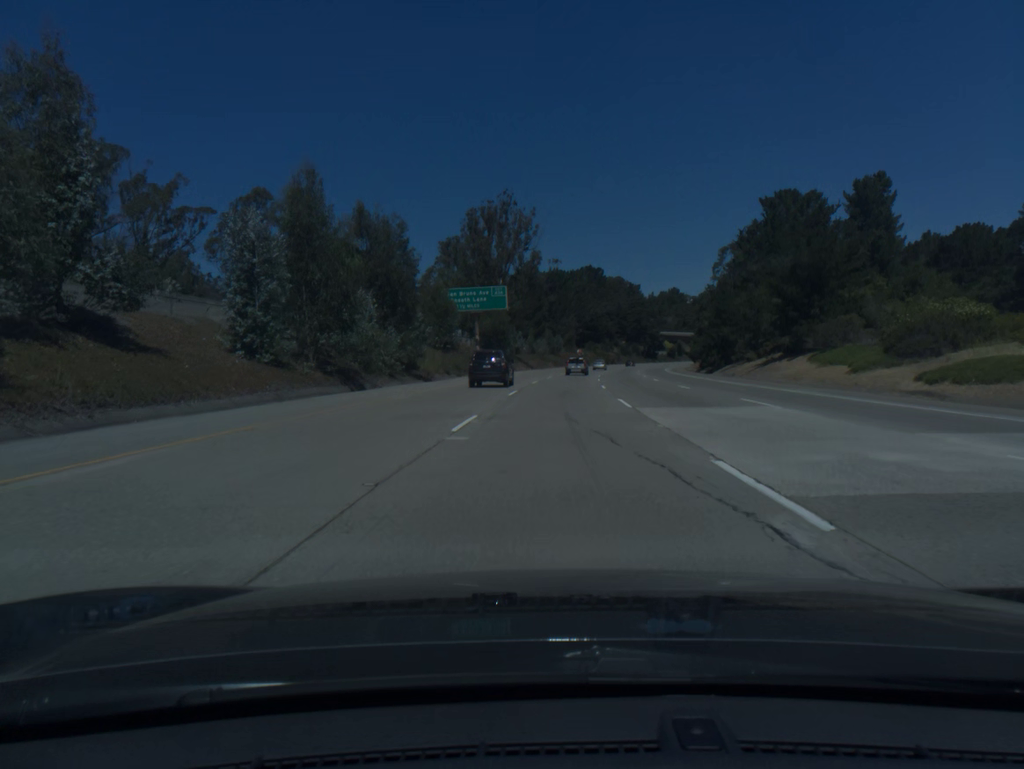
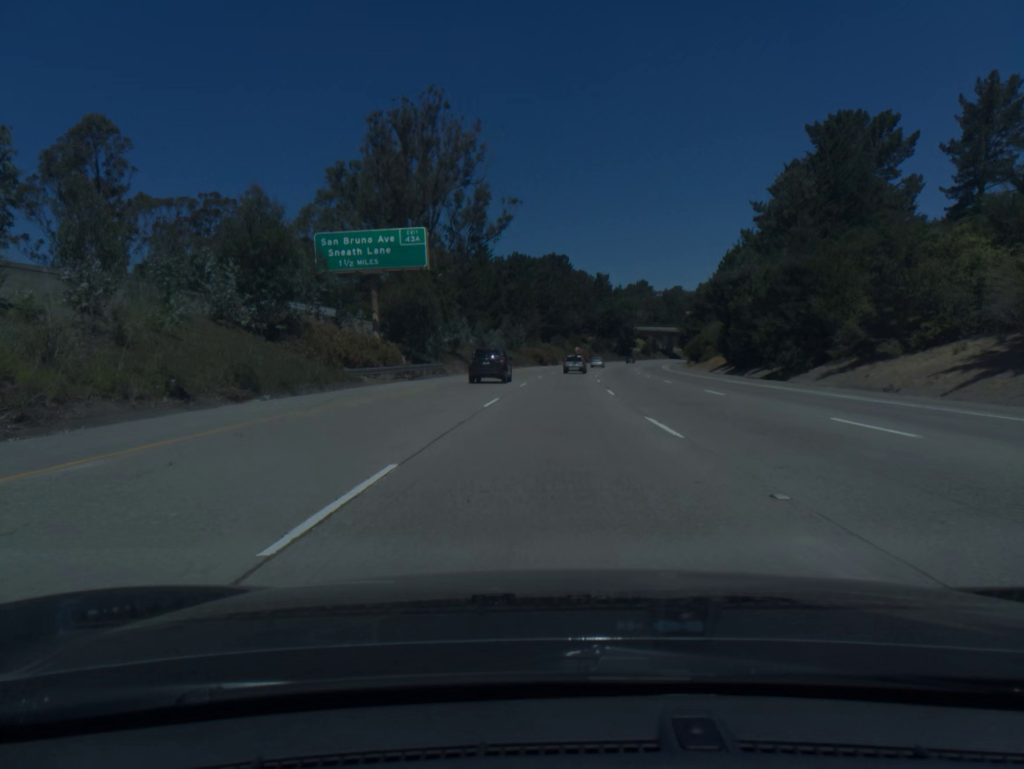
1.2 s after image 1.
(+0.9, +37.5) m; +3°
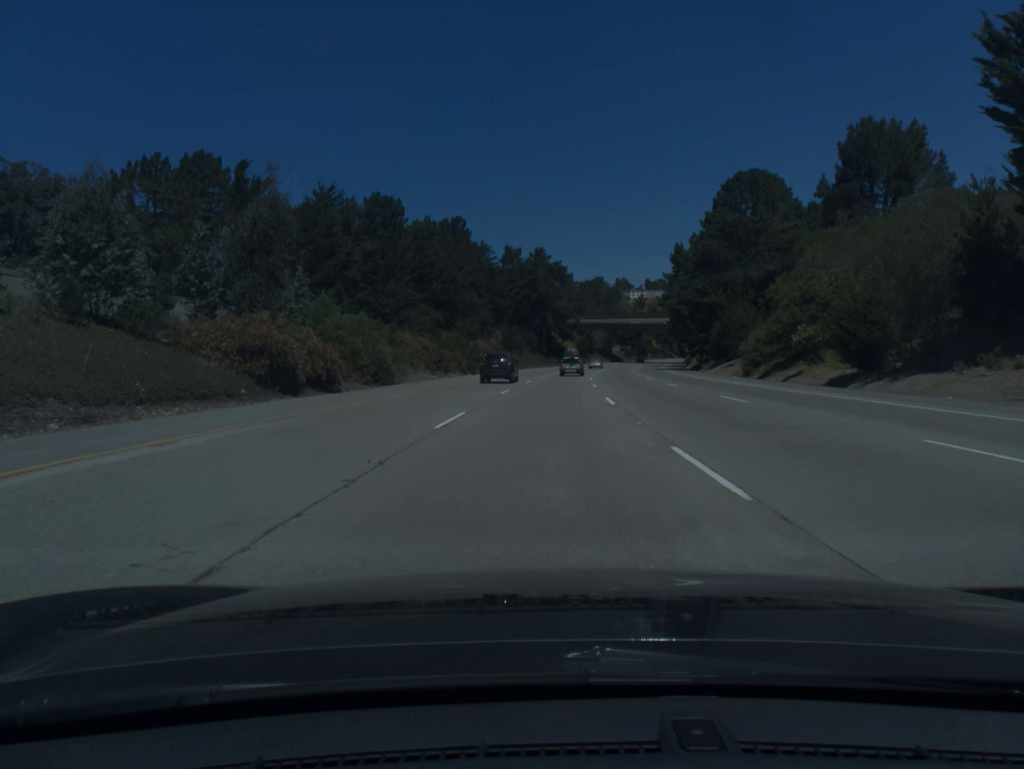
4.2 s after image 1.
(+5.7, +93.0) m; +7°
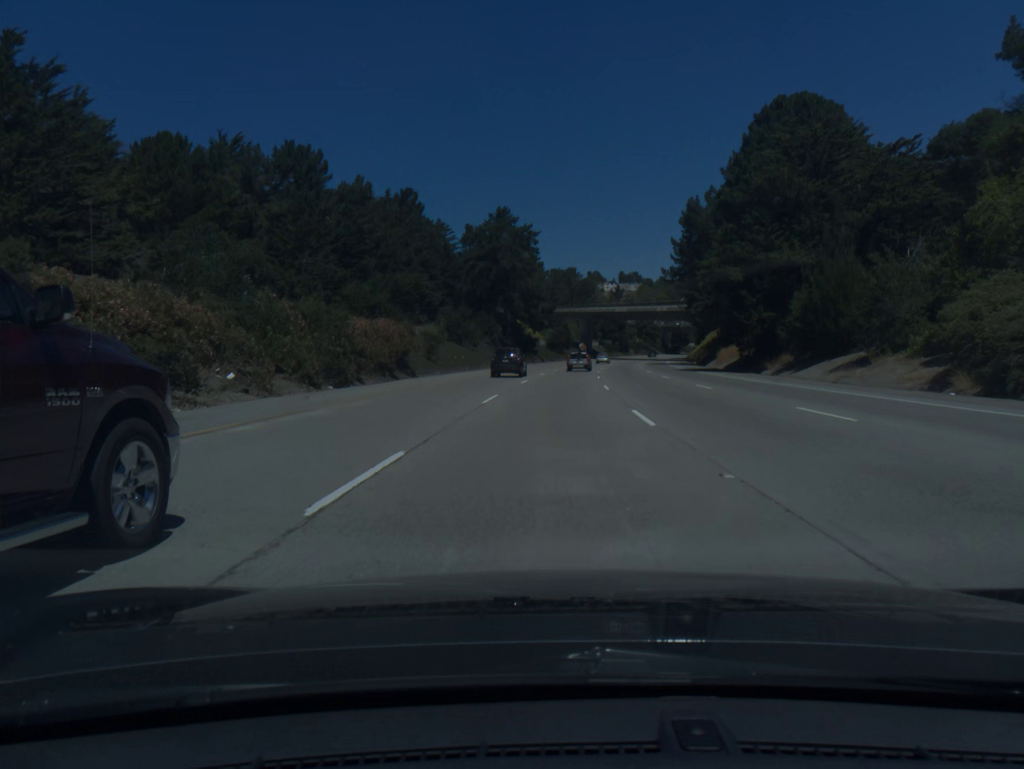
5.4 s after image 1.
(+0.7, +37.0) m; +2°
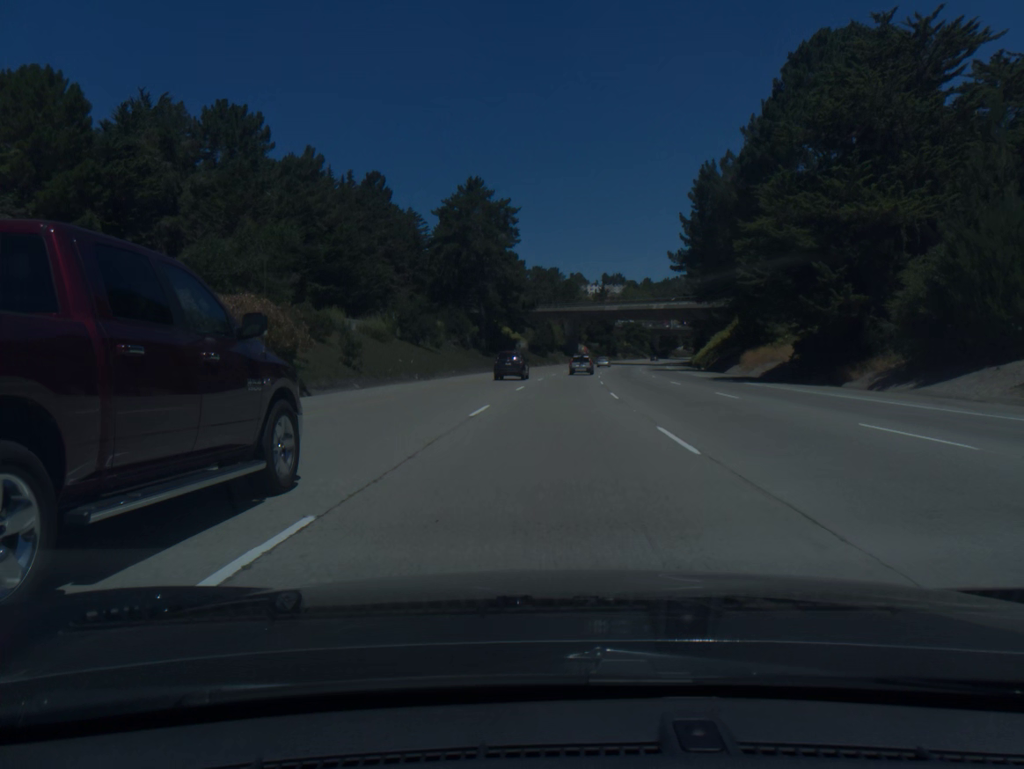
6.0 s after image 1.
(+0.2, +18.4) m; +1°
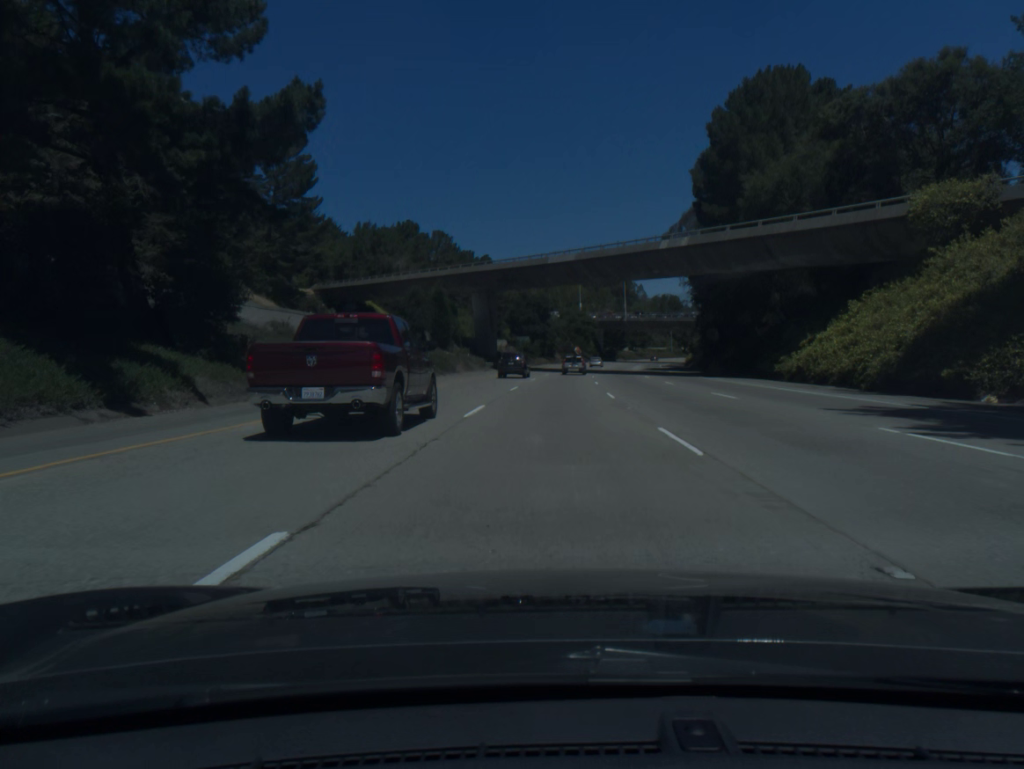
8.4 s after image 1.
(+3.7, +73.3) m; +6°
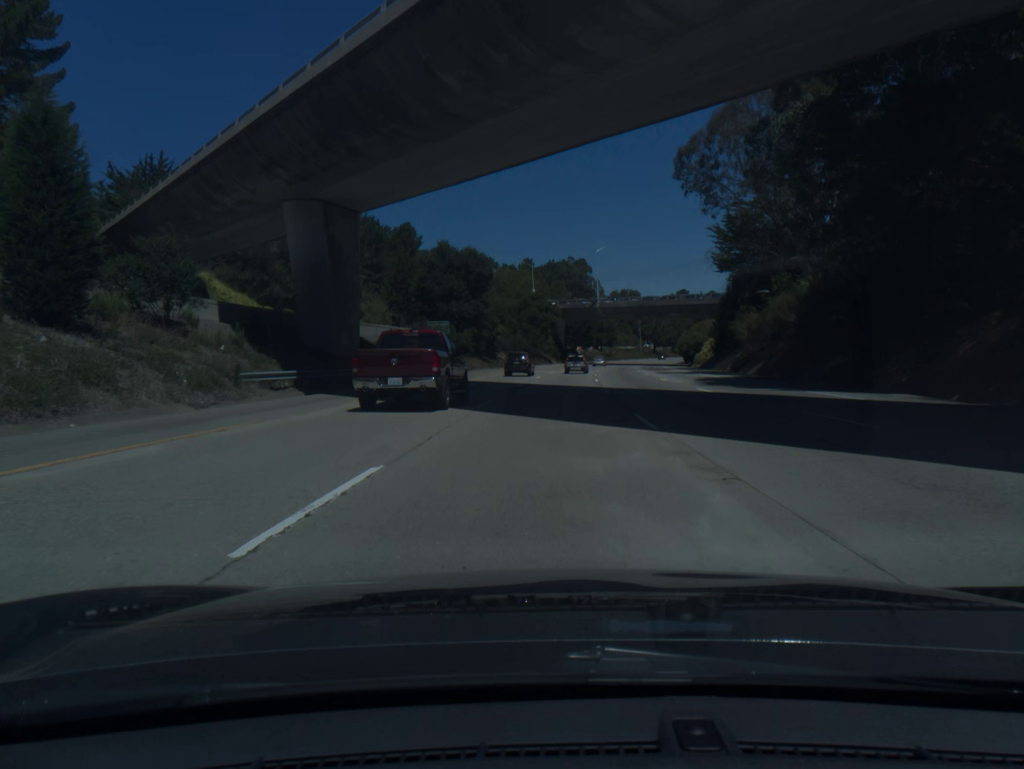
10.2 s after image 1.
(+1.8, +55.1) m; +4°
